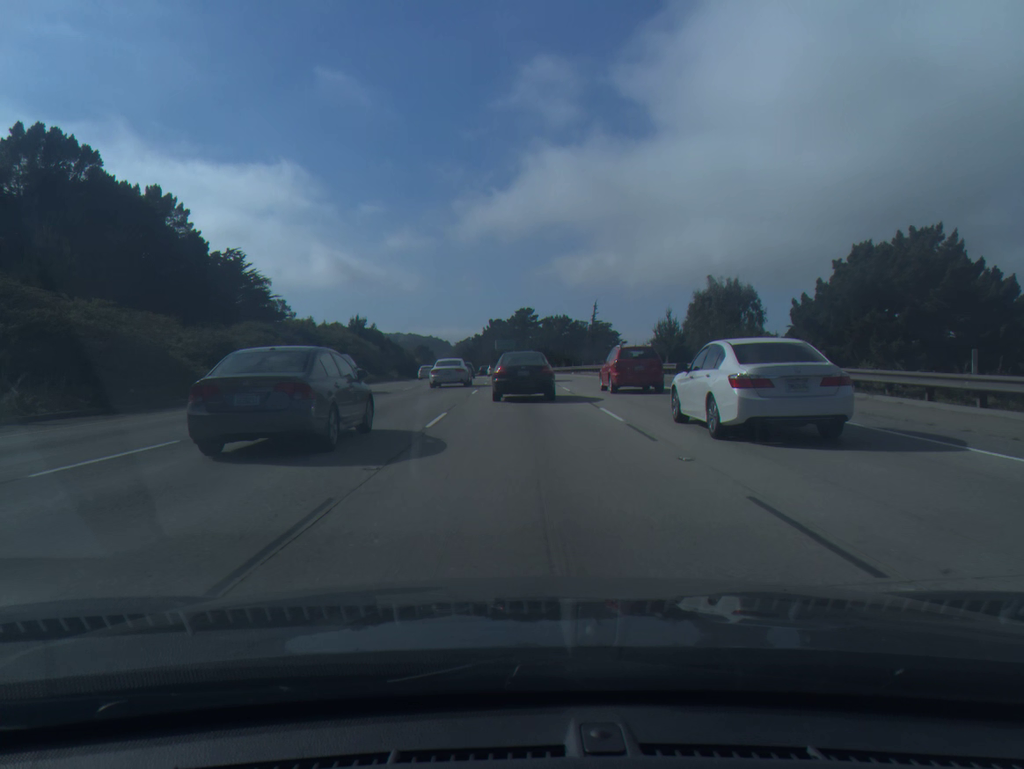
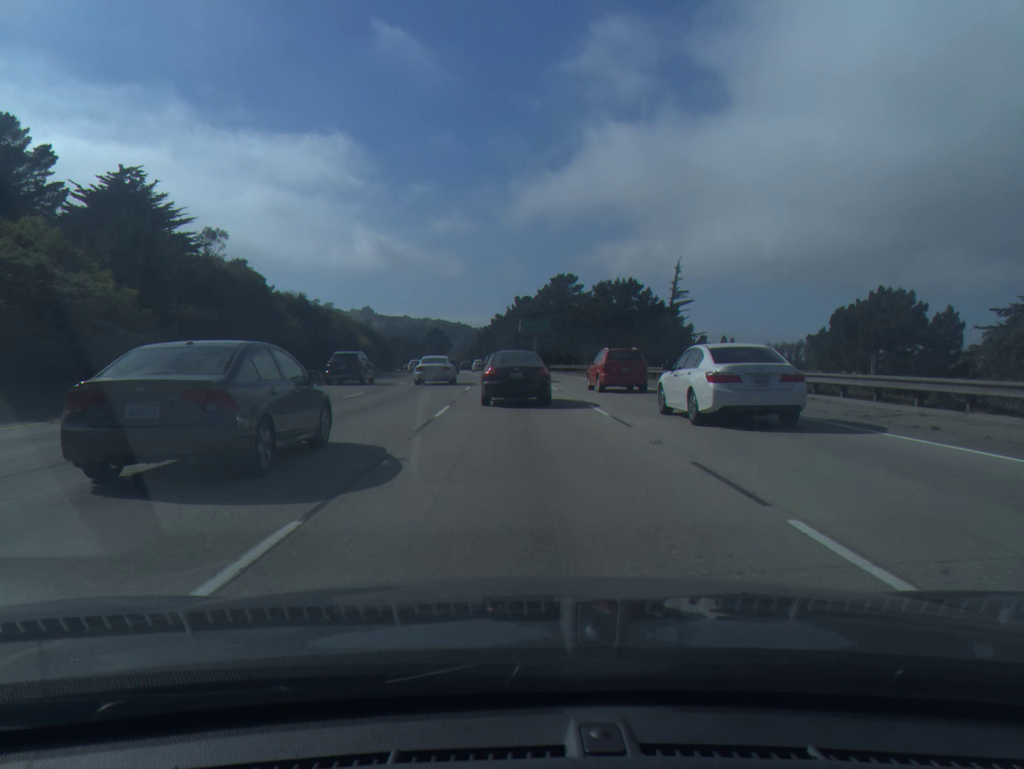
(-0.5, +56.7) m; -2°
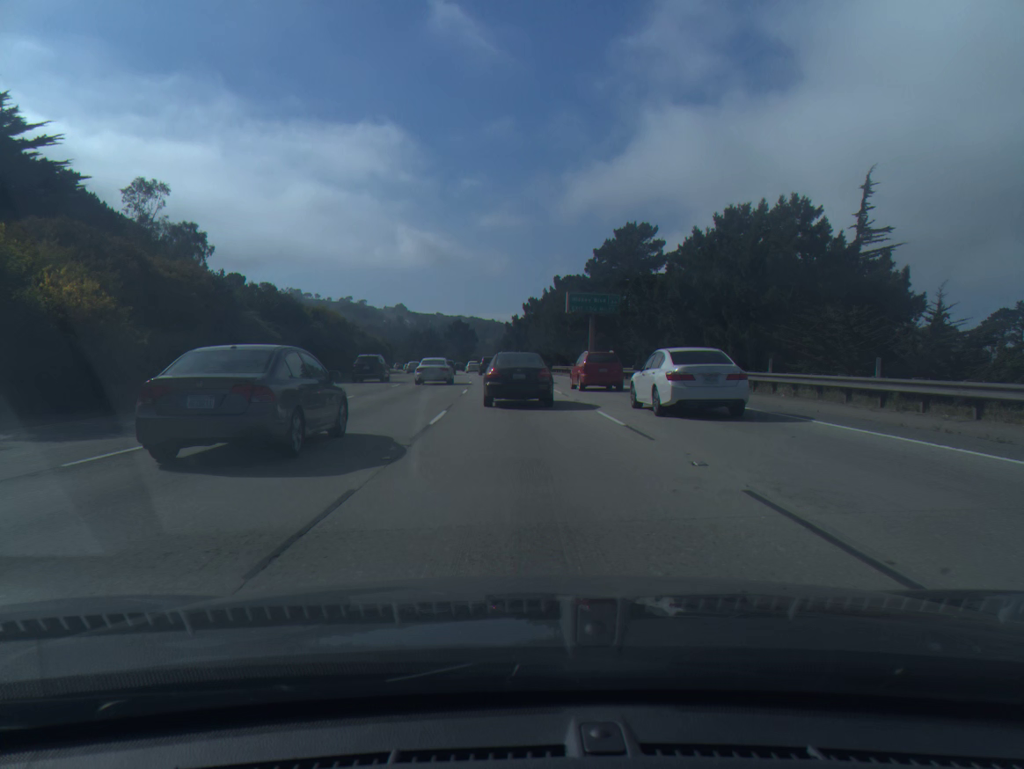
(-1.1, +45.7) m; -3°
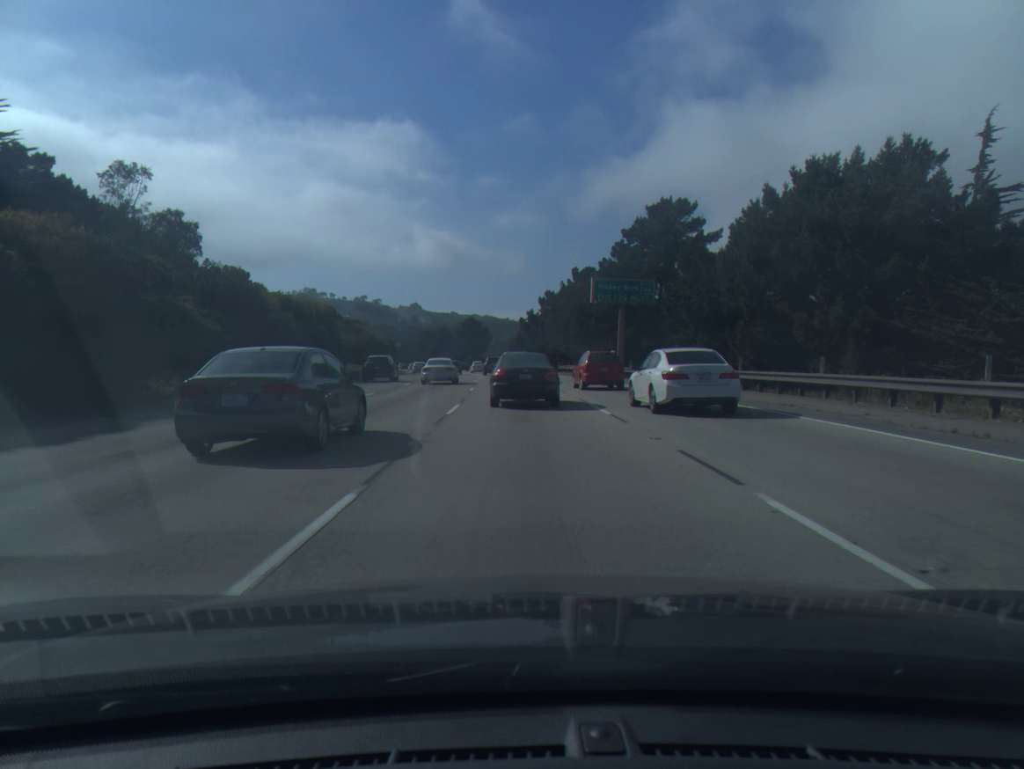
(-0.1, +11.6) m; -1°
